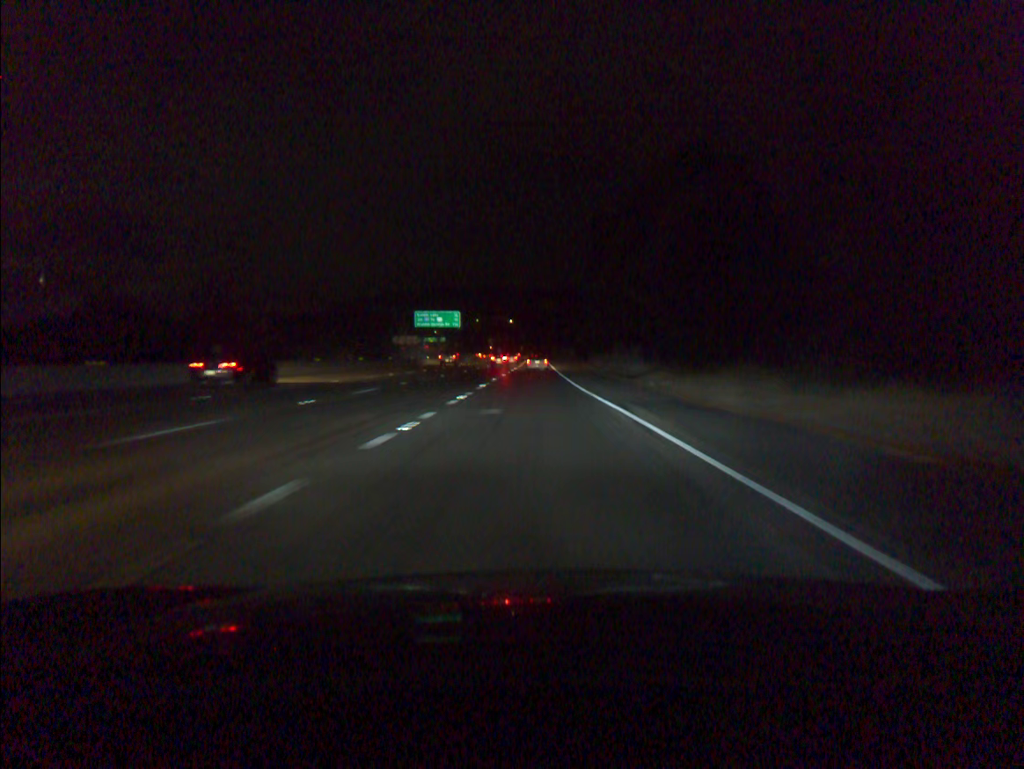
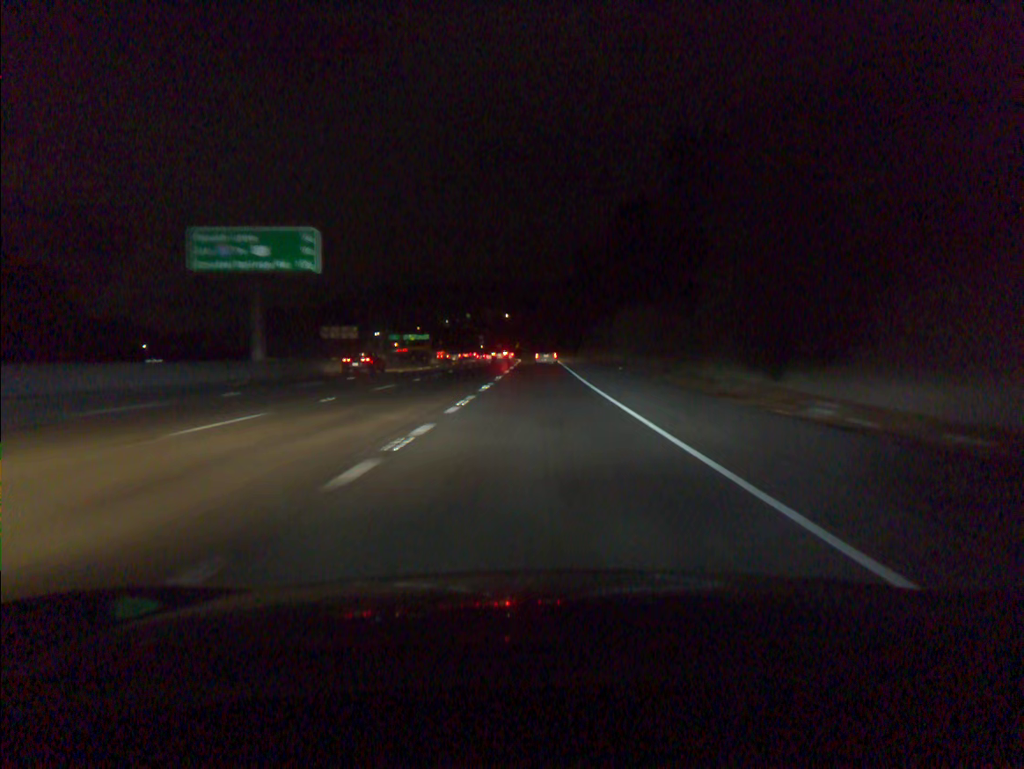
(-0.5, +84.0) m; 0°
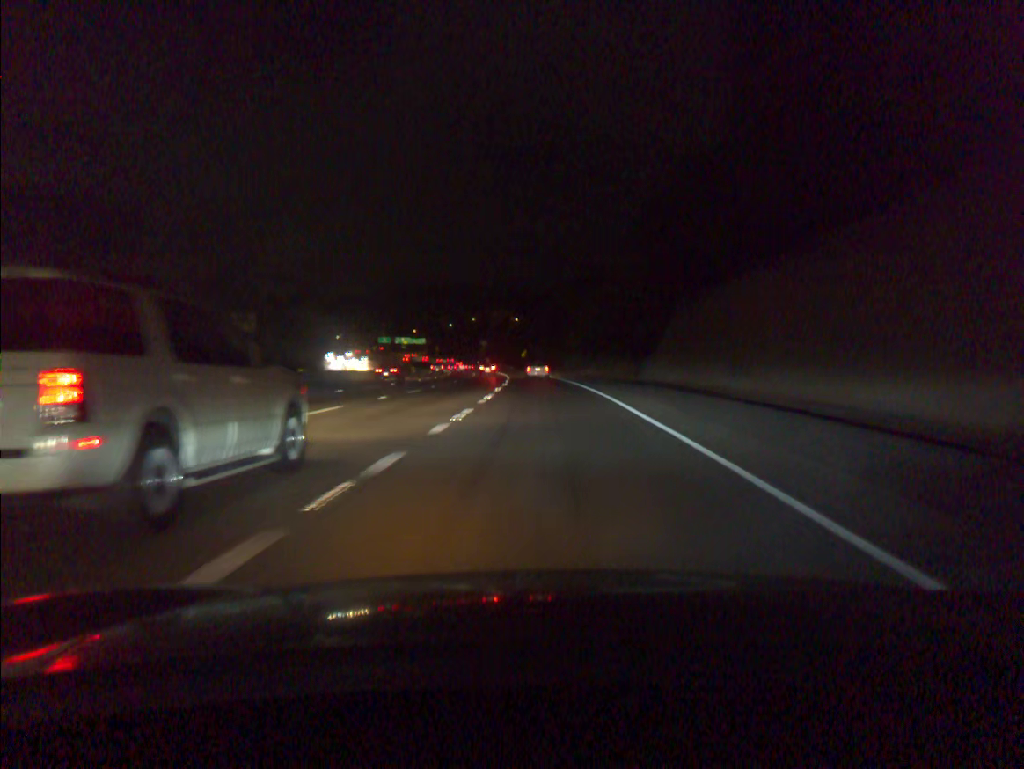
(-0.2, +66.4) m; -1°
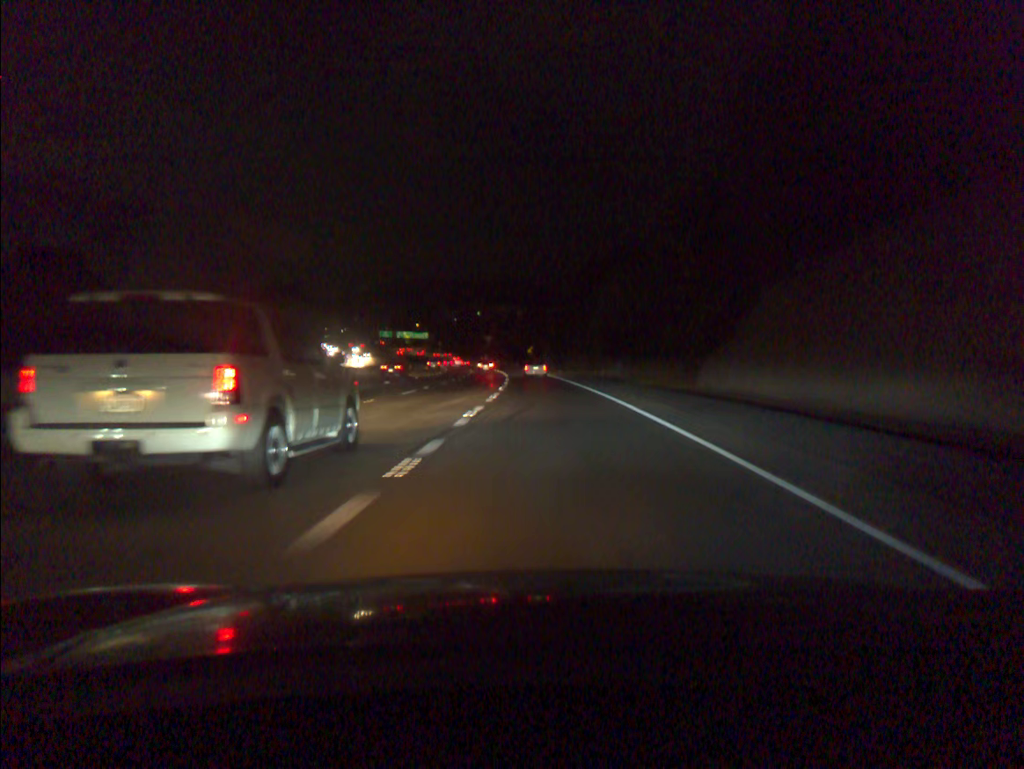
(-0.1, +16.5) m; -1°
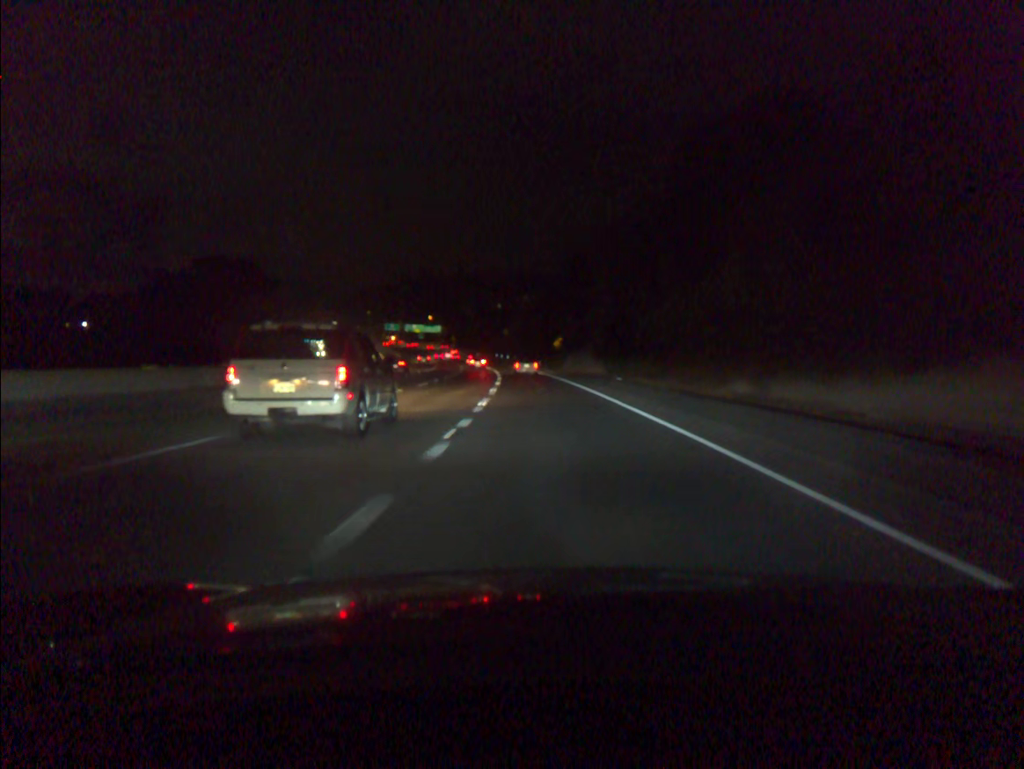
(-0.6, +49.6) m; -2°
